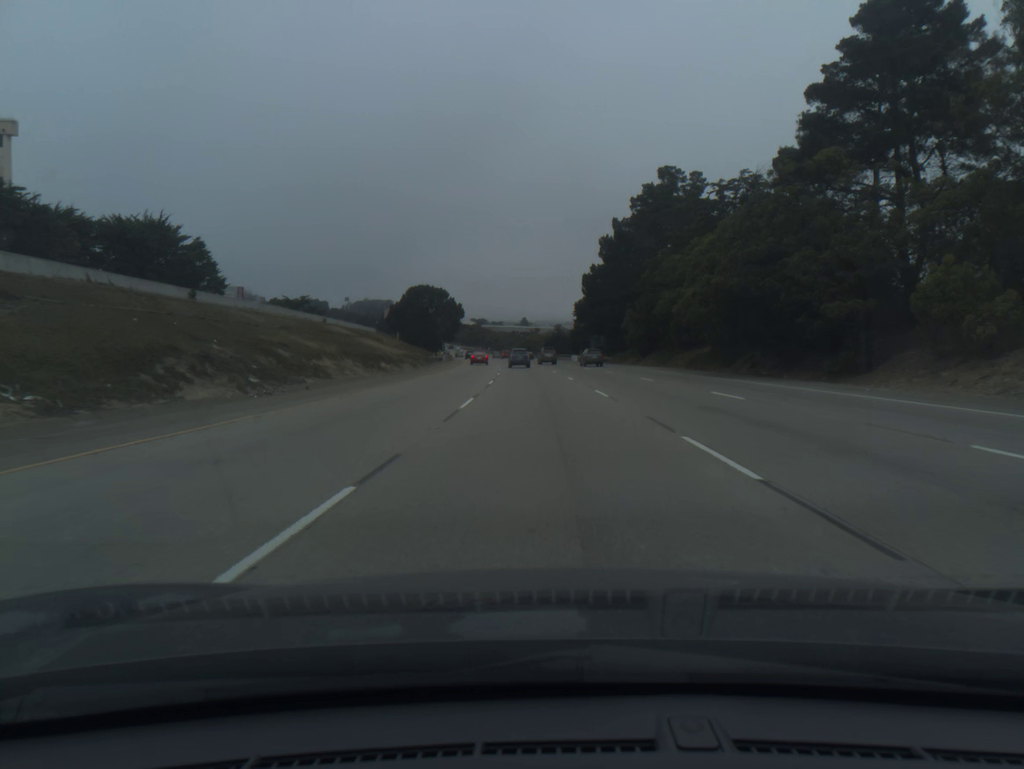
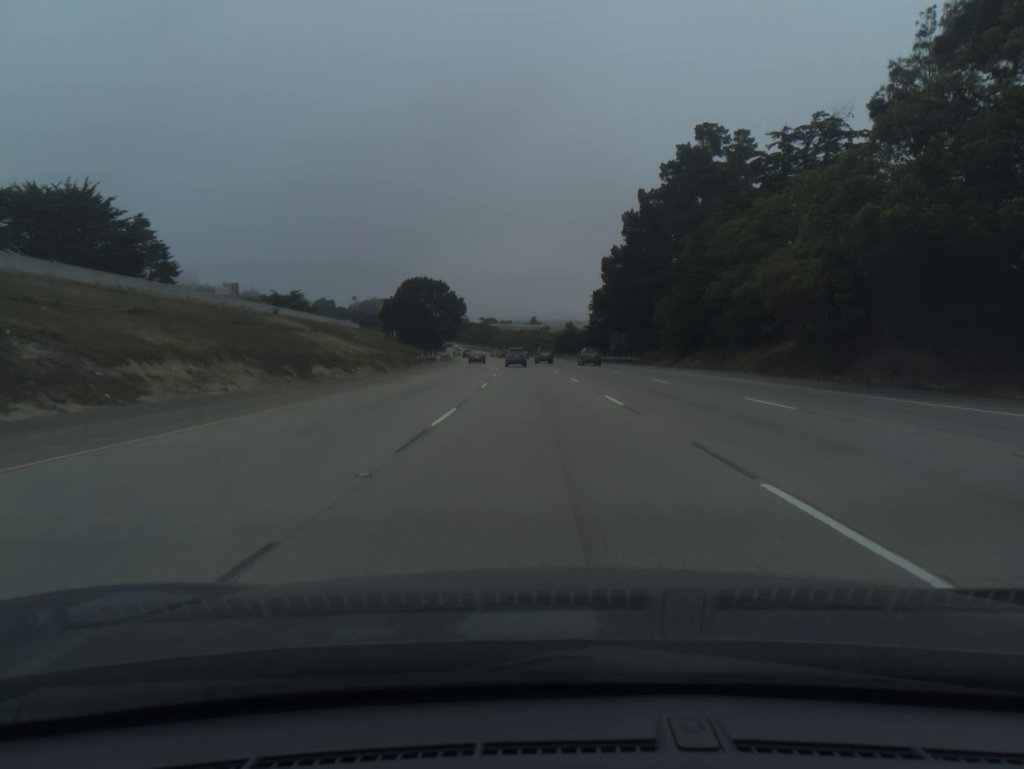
(-0.1, +18.8) m; -1°
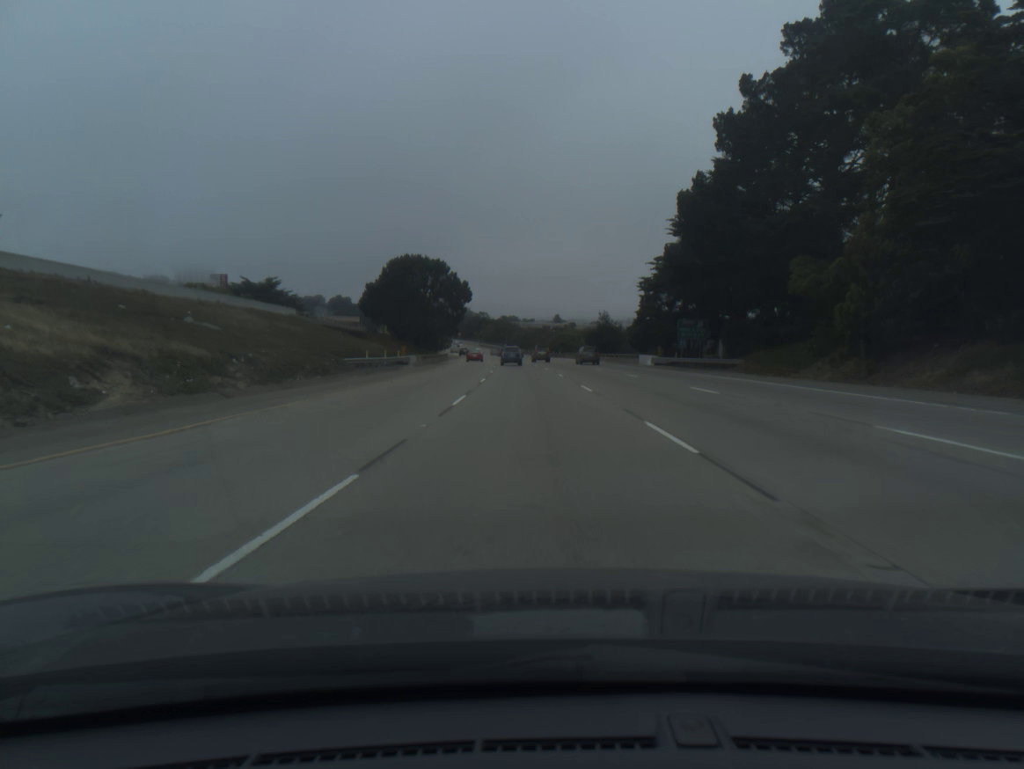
(-0.4, +37.6) m; -1°
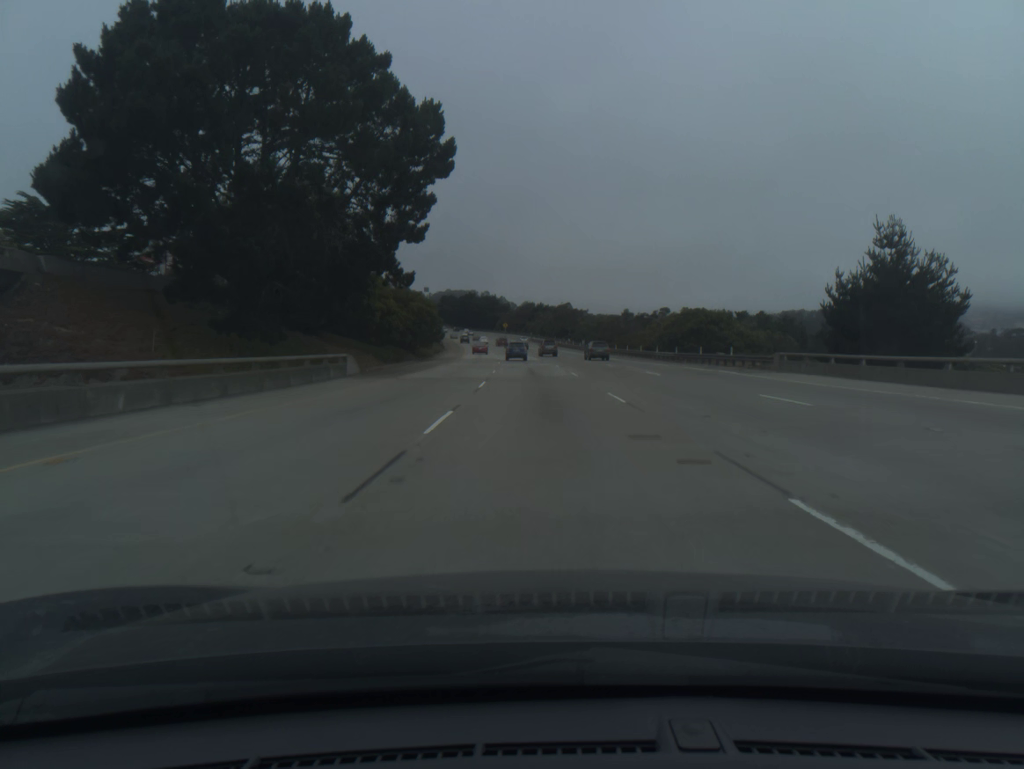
(-4.0, +94.2) m; -4°
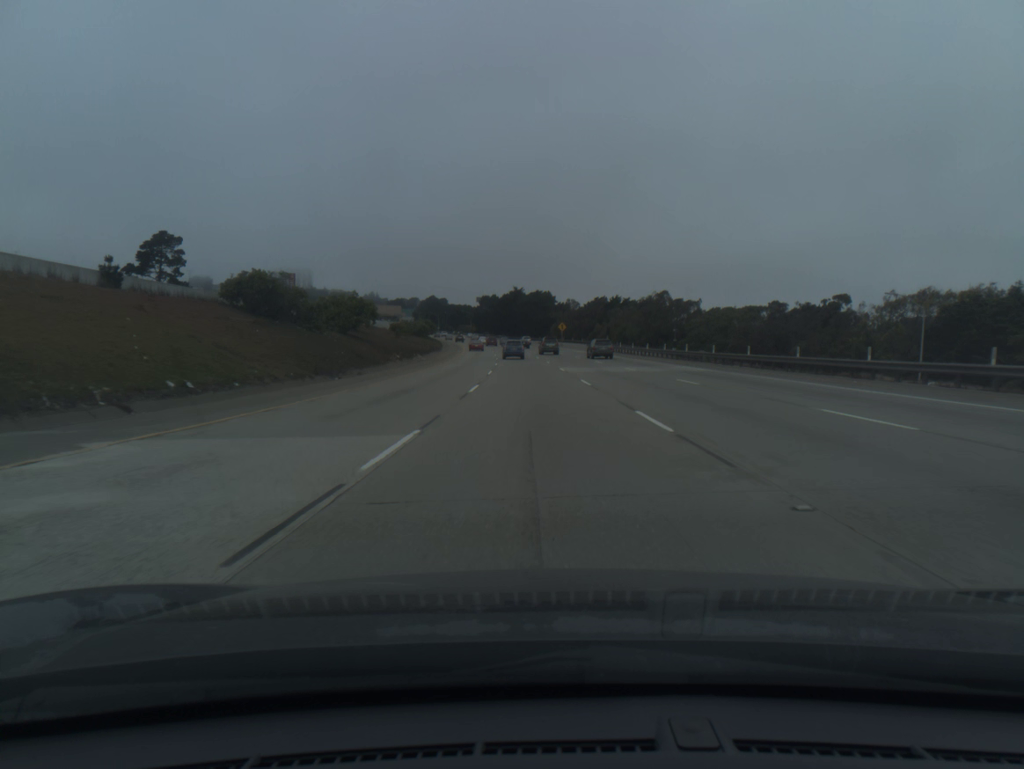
(-3.4, +94.5) m; -4°
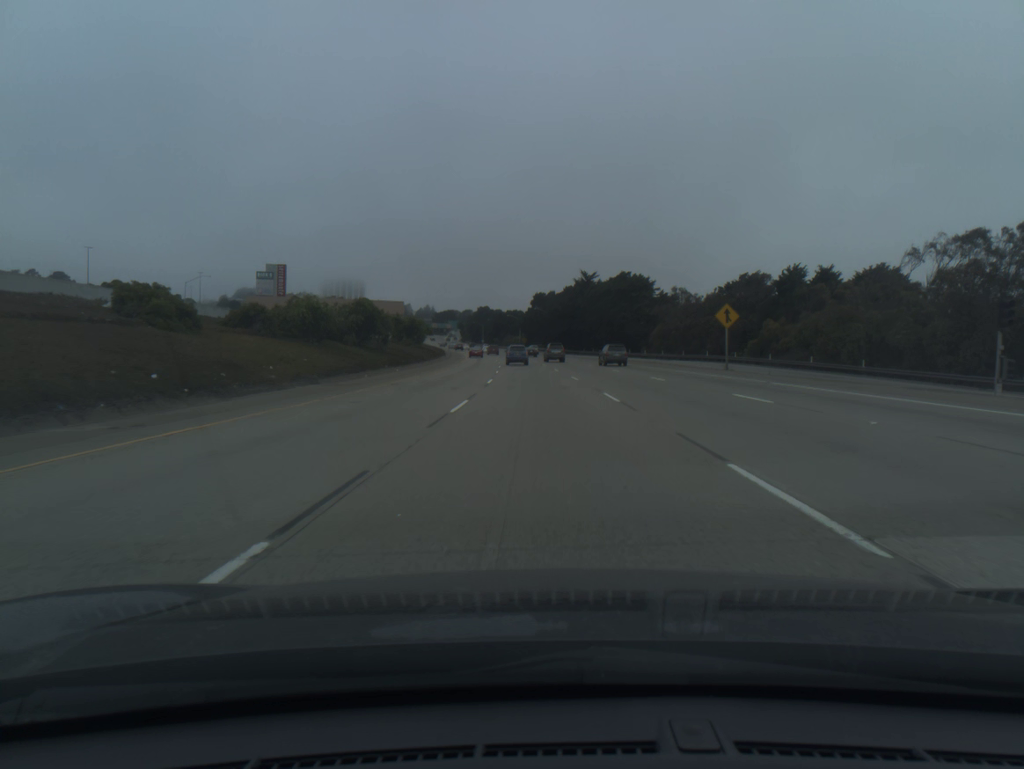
(-3.8, +94.1) m; -5°
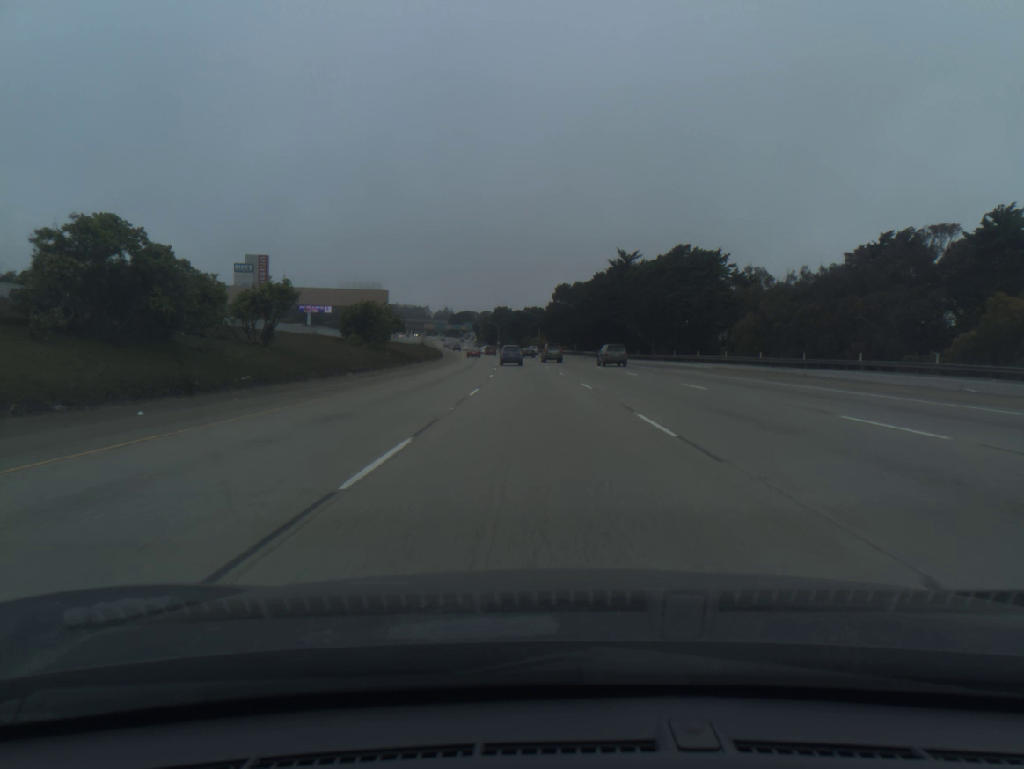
(-0.5, +37.2) m; -2°
